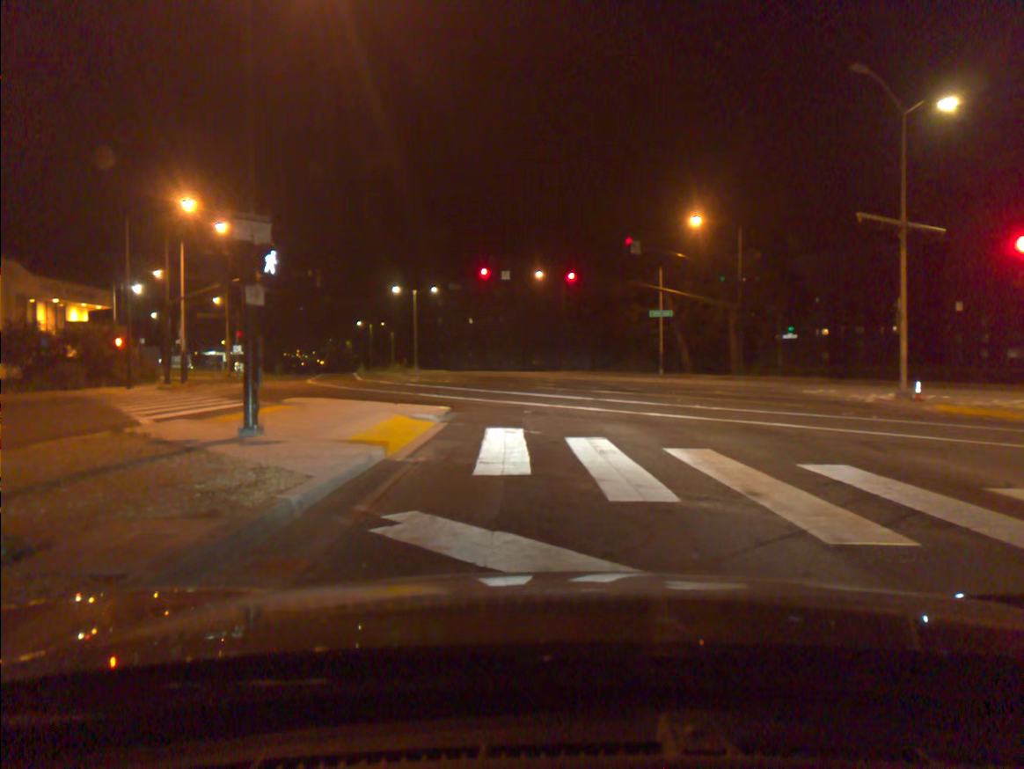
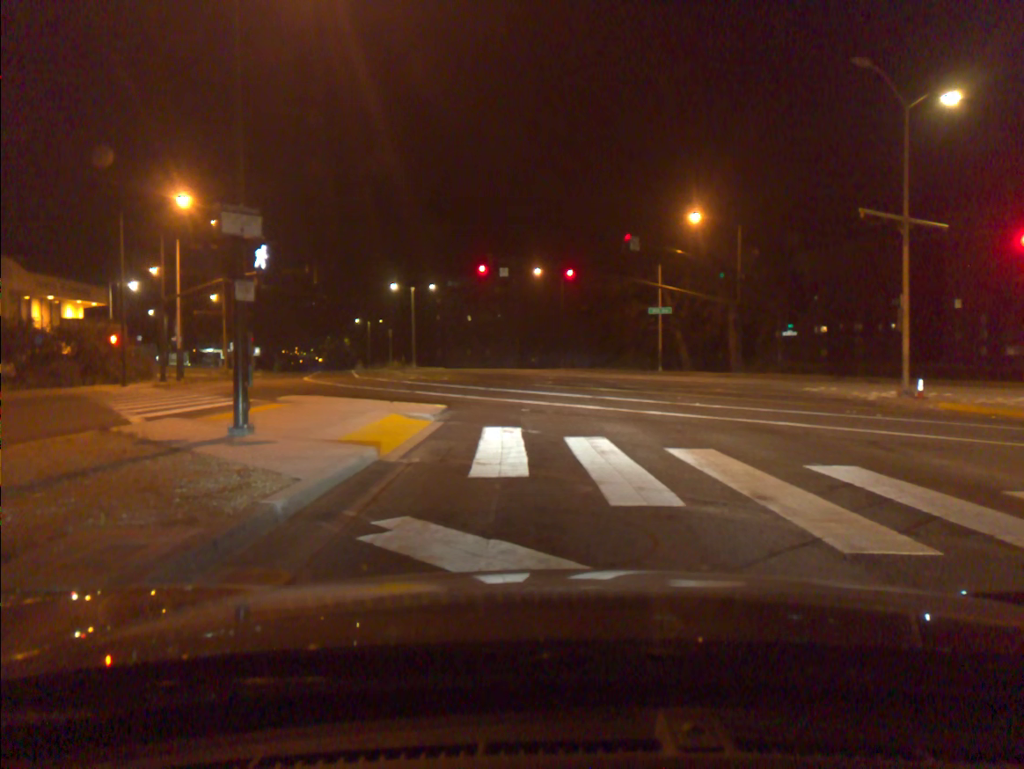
(0.0, +0.3) m; 0°
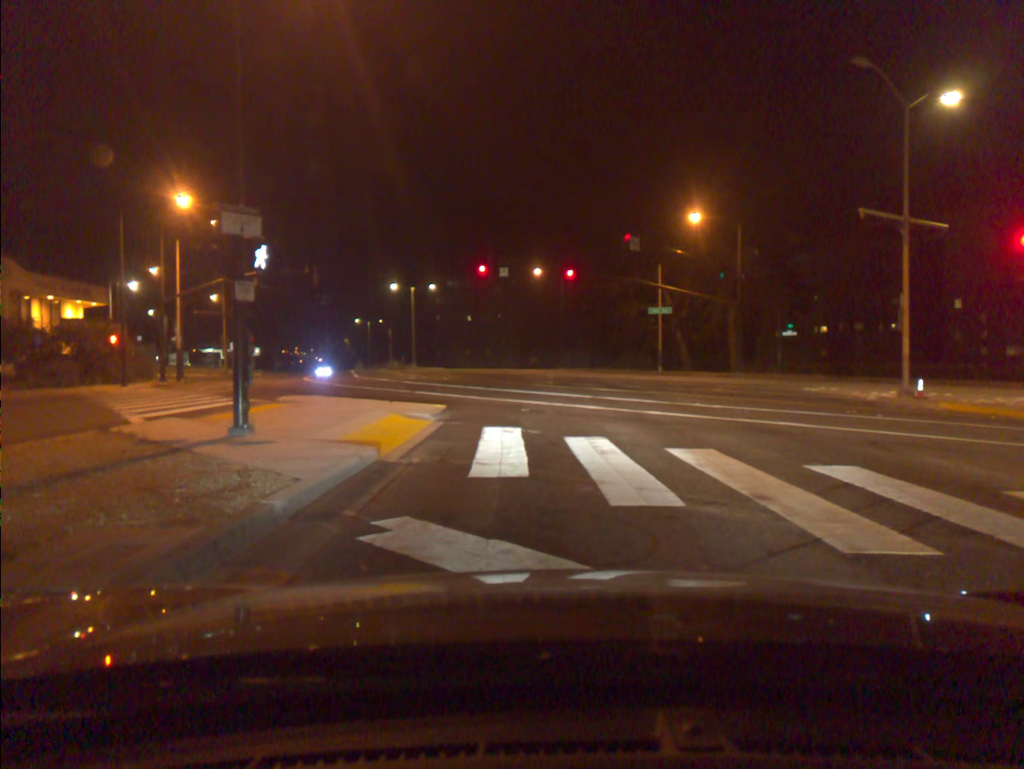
(0.0, 0.0) m; 0°
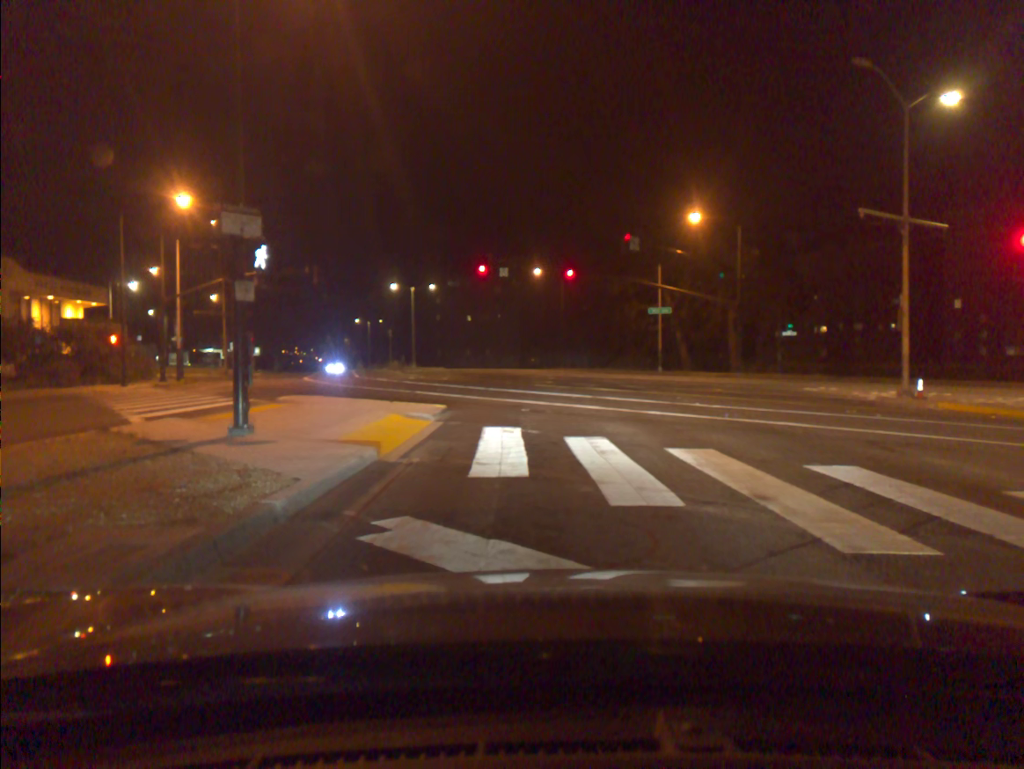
(0.0, 0.0) m; 0°
